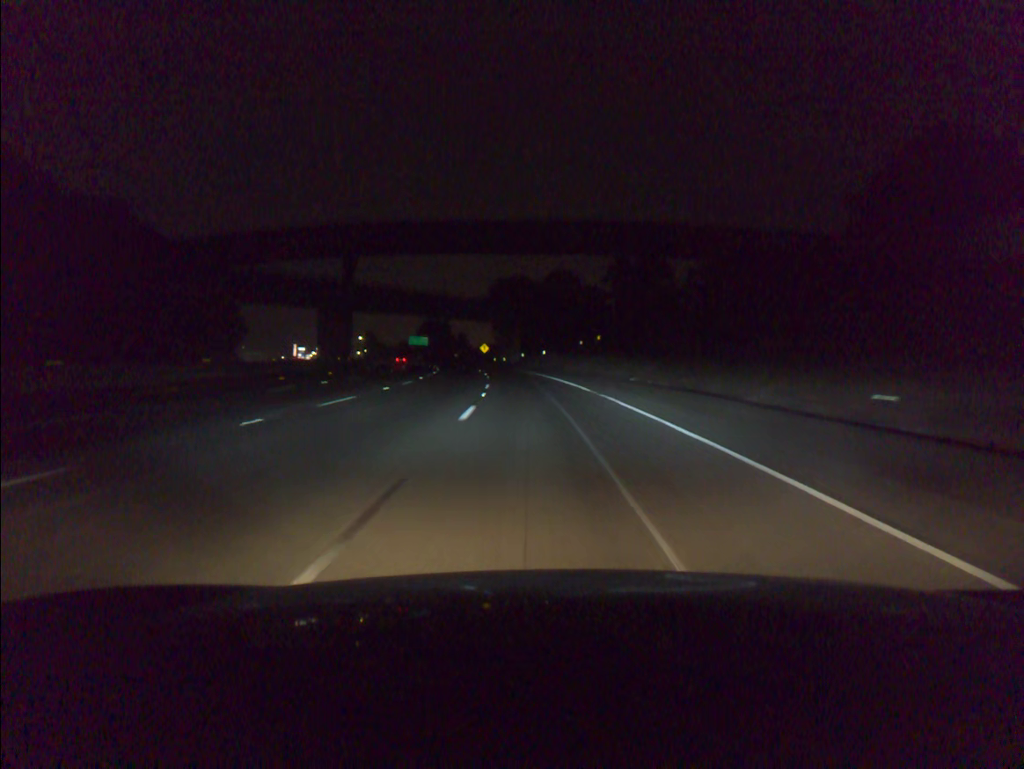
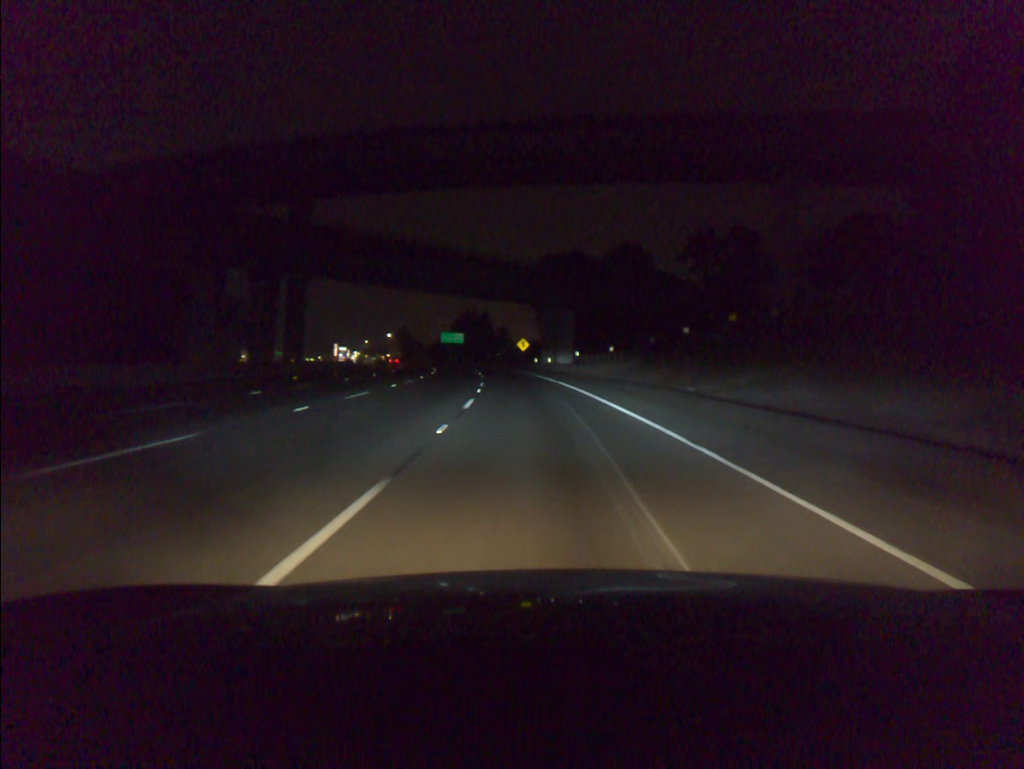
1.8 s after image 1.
(-1.2, +40.3) m; -4°
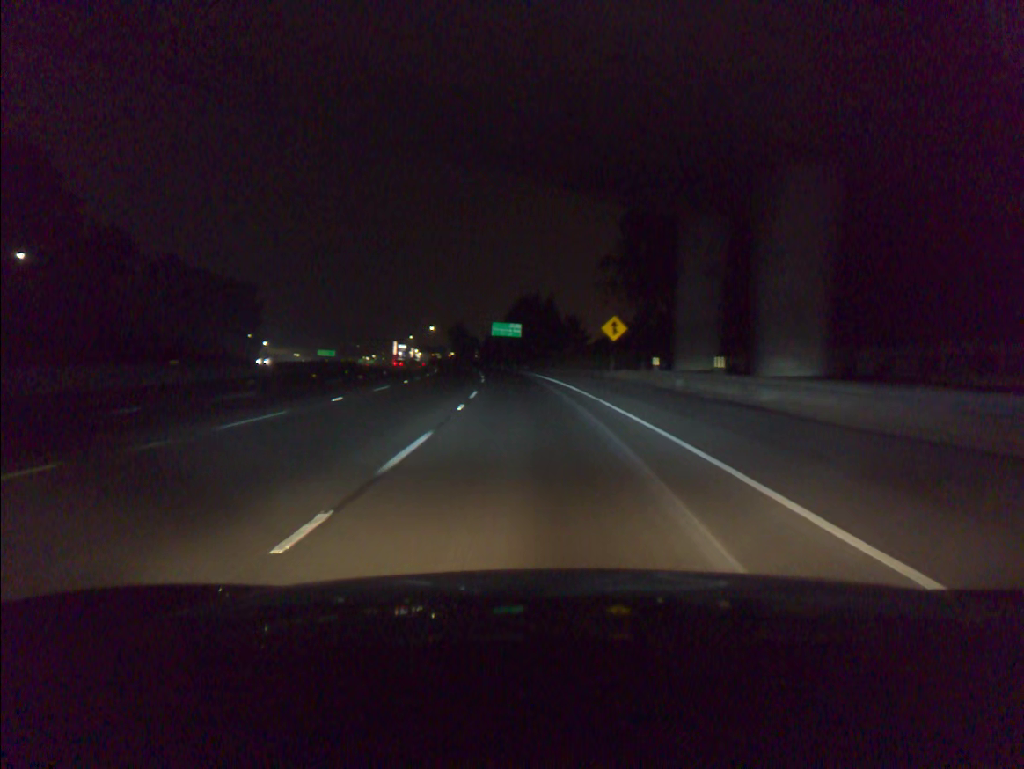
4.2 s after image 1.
(-2.2, +53.5) m; -5°
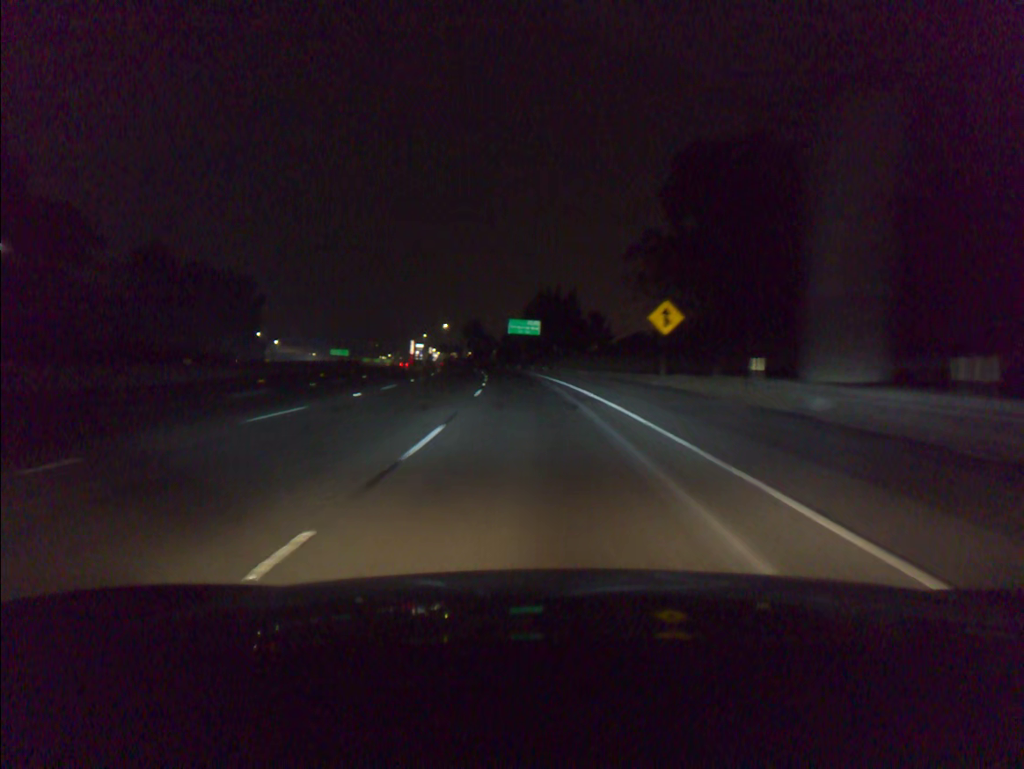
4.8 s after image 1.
(-0.2, +13.5) m; -1°
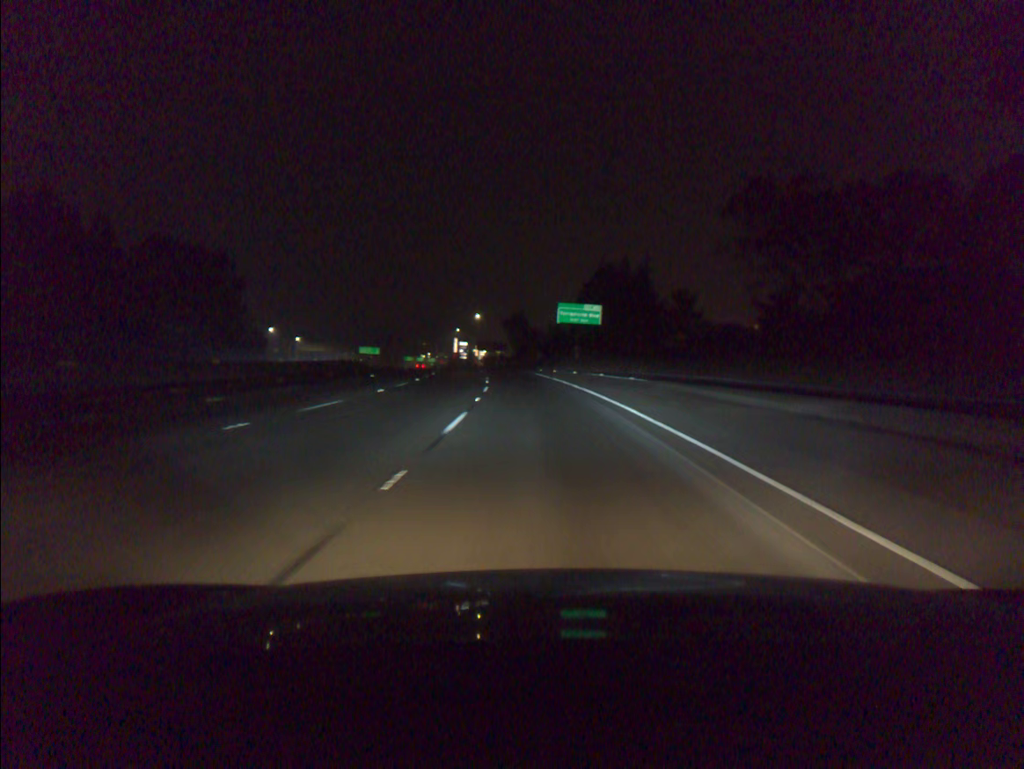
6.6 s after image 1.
(-1.4, +40.9) m; -4°
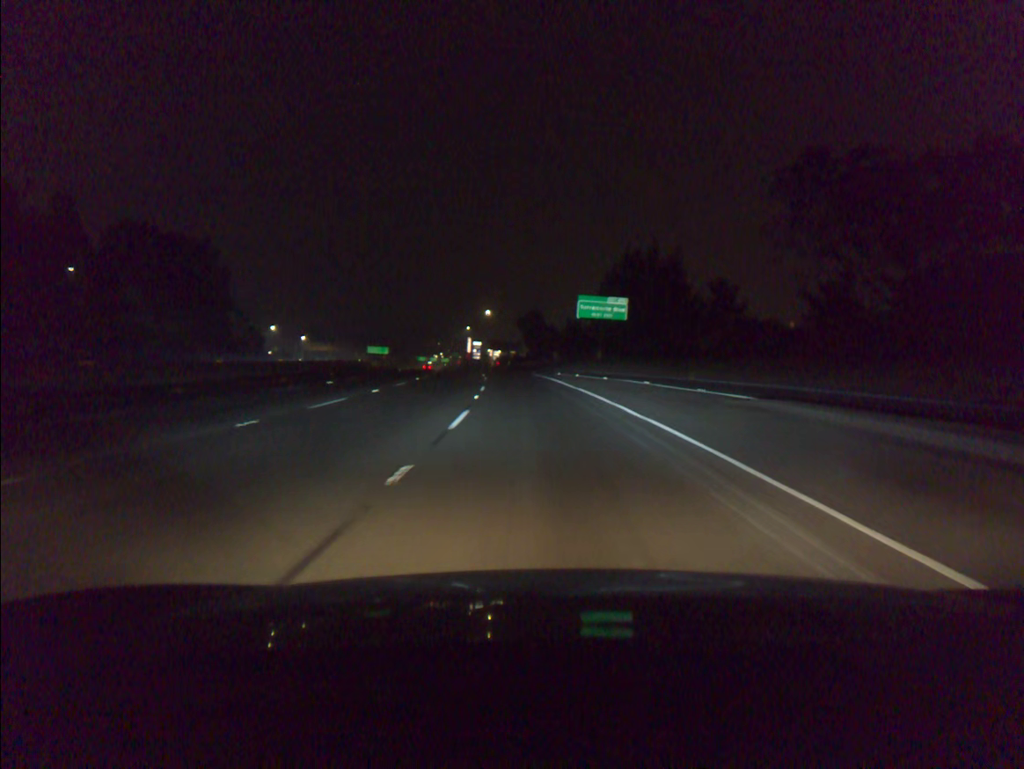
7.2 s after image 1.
(-0.1, +13.8) m; -1°
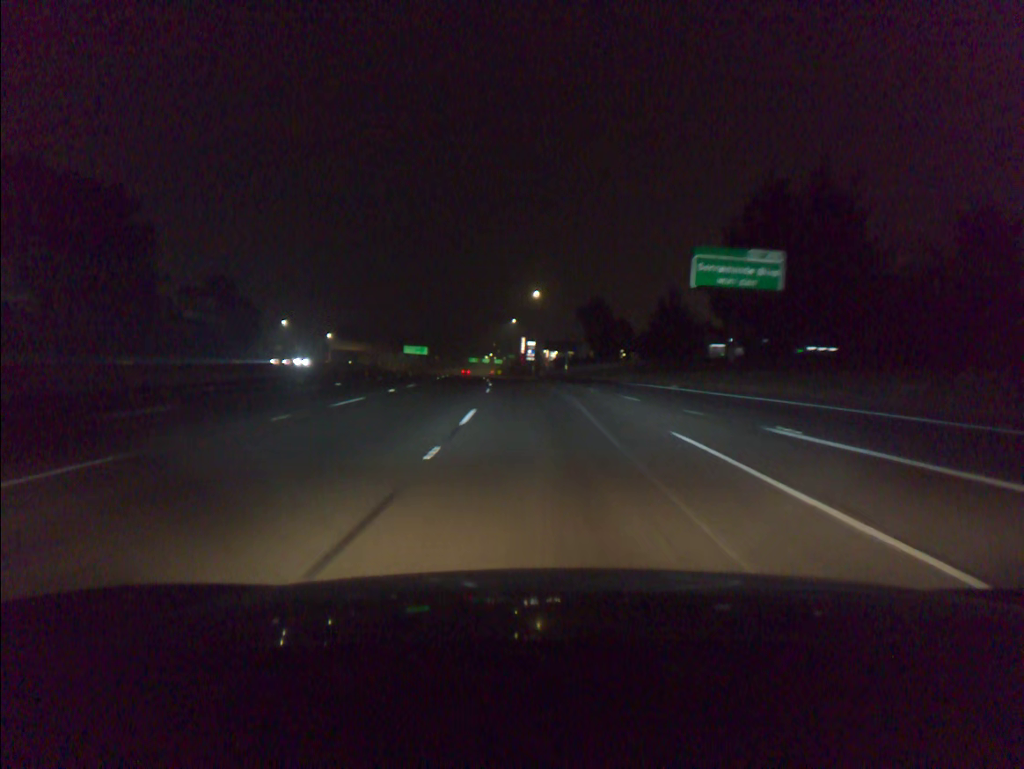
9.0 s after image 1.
(-1.6, +42.3) m; -4°
